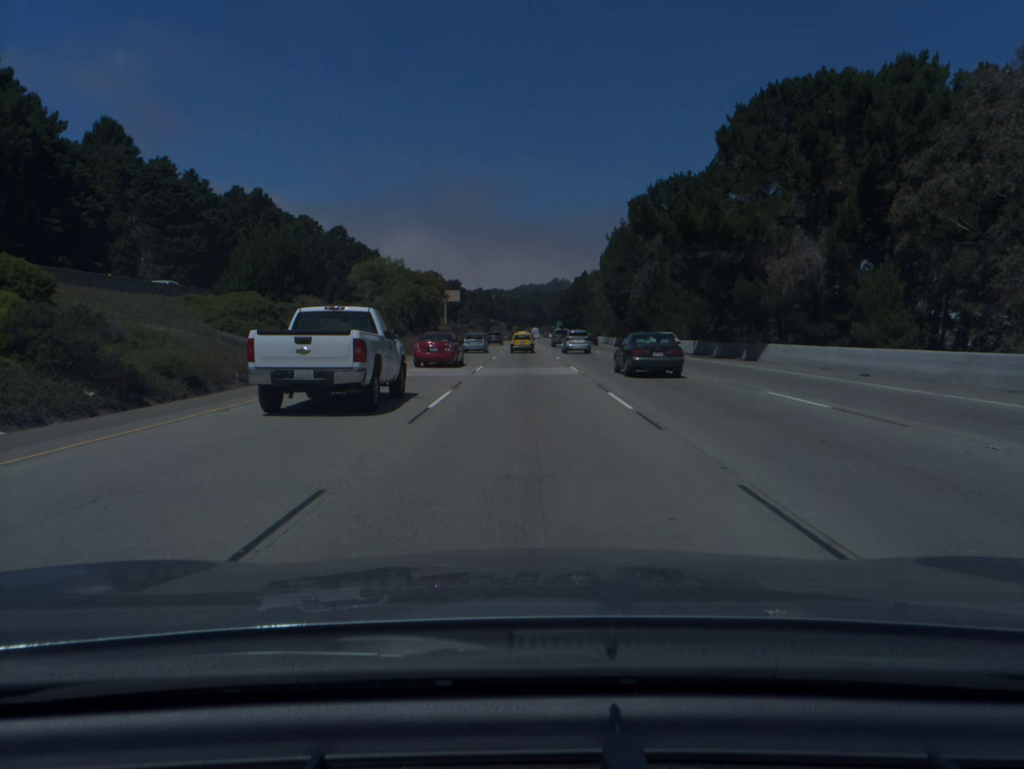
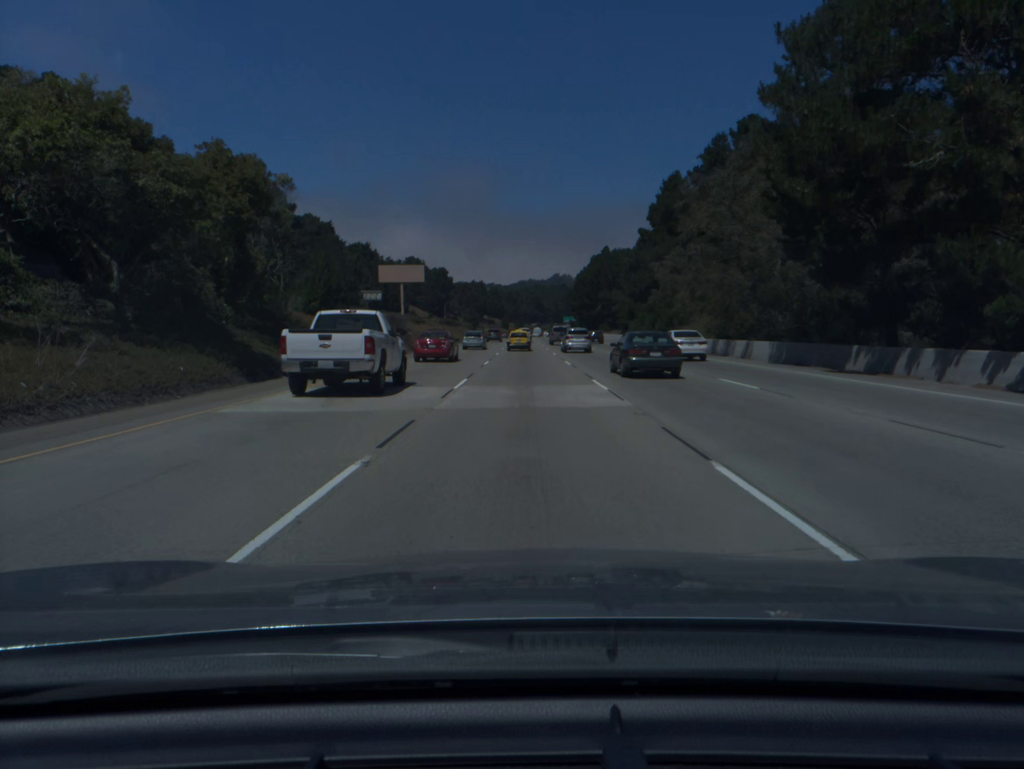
(0.0, +68.4) m; 0°
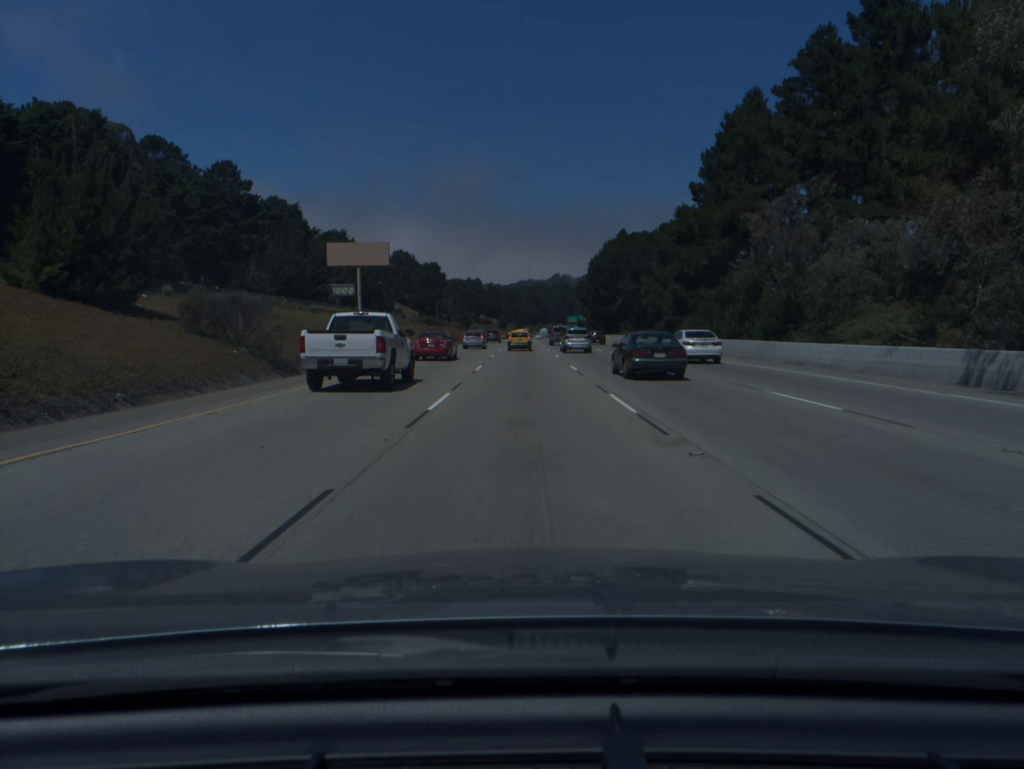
(0.0, +34.4) m; 0°
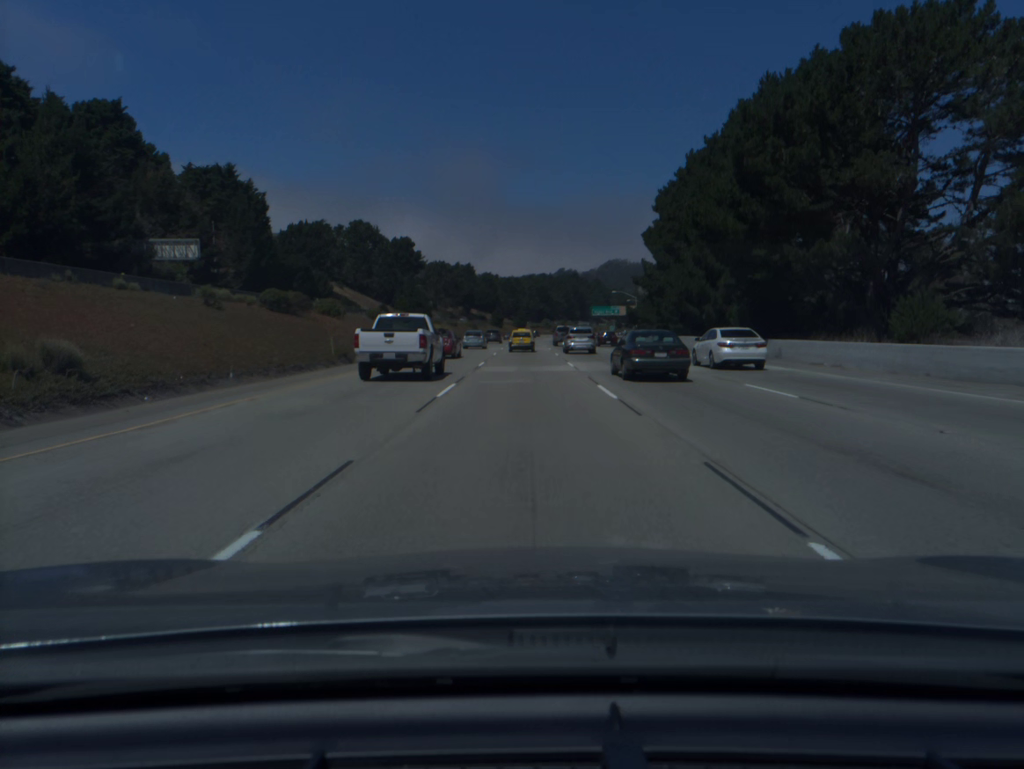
(0.0, +85.4) m; 0°
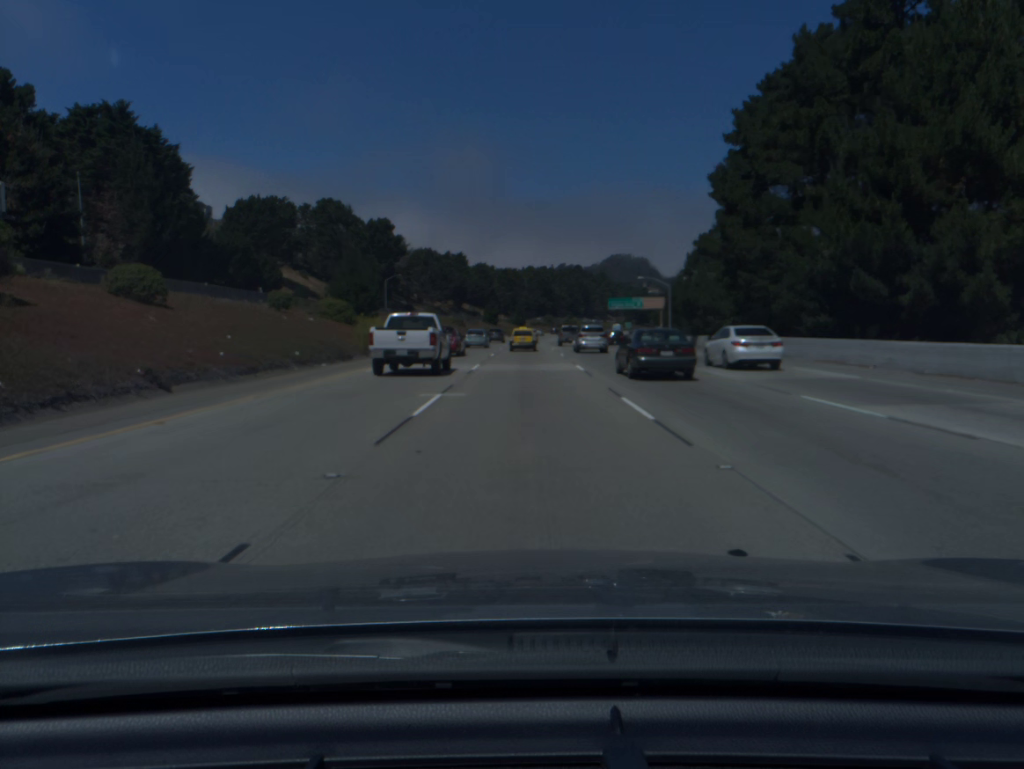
(0.0, +33.0) m; 0°
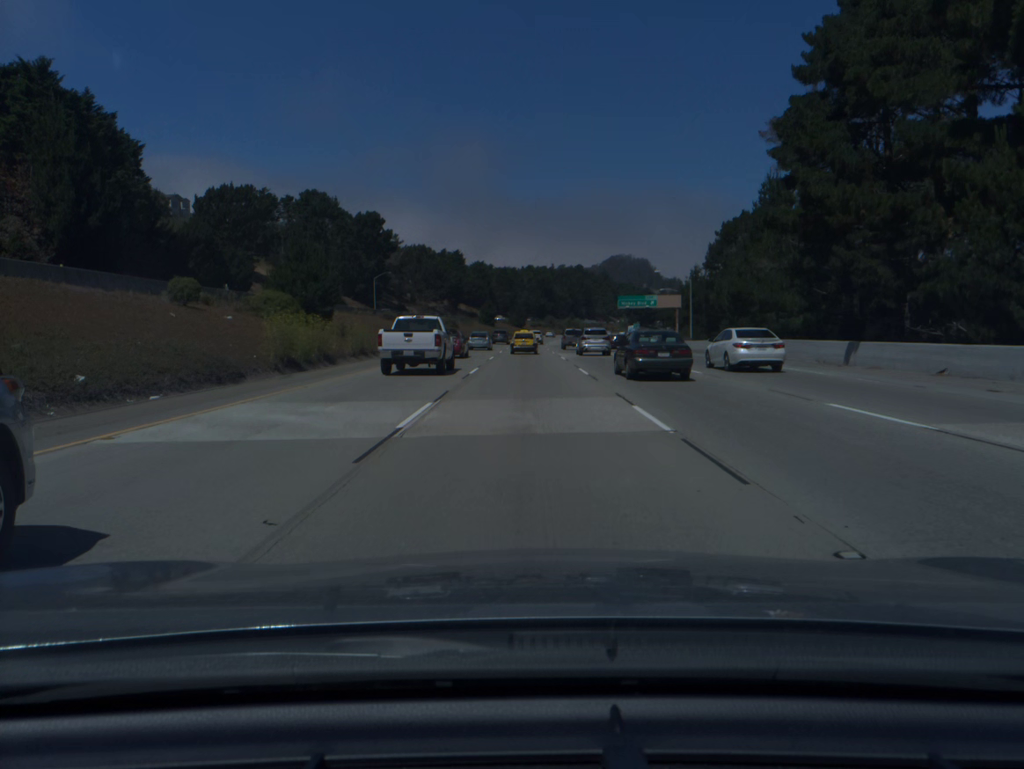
(0.0, +16.1) m; 0°
